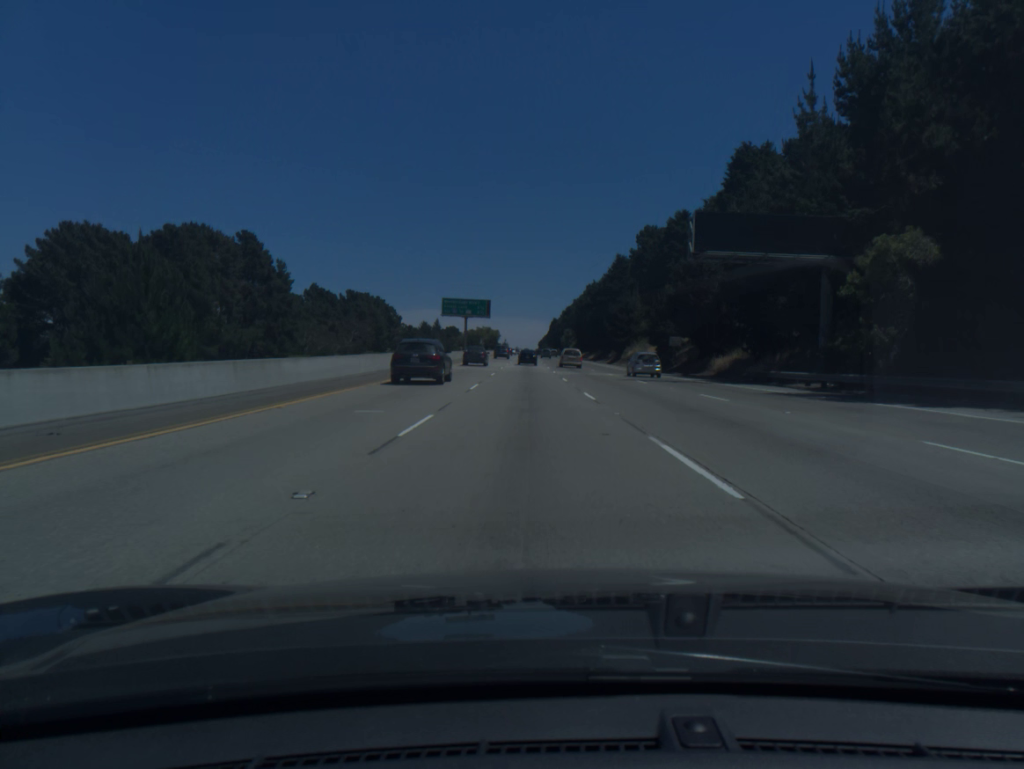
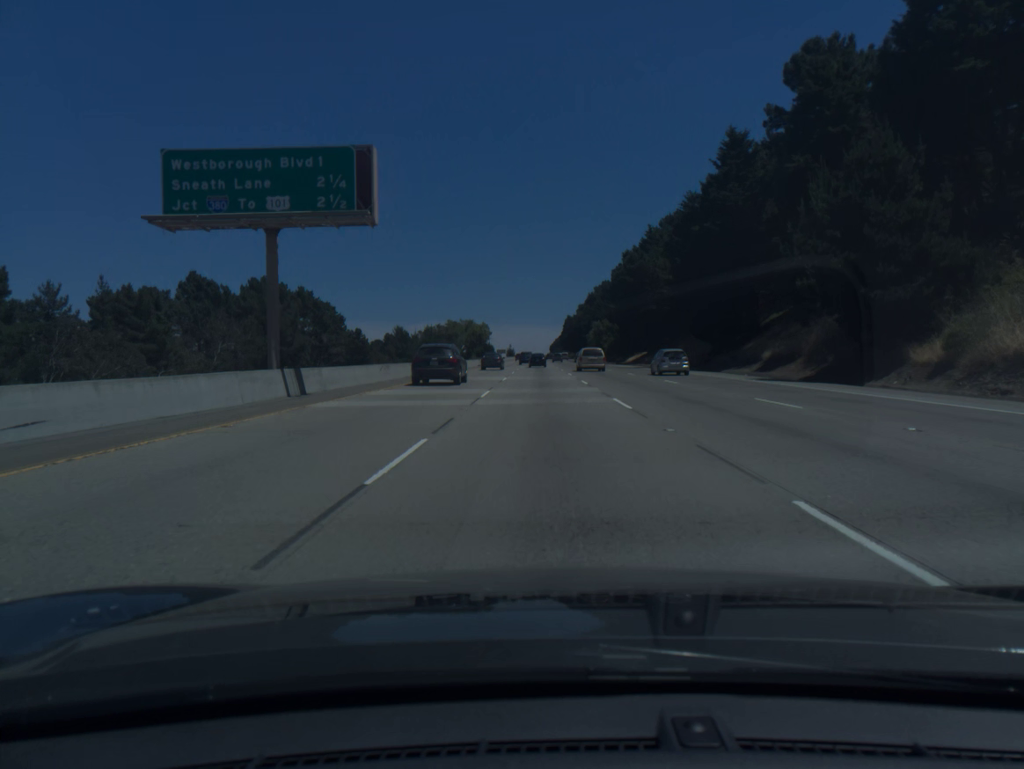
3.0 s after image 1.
(-2.0, +91.9) m; -1°
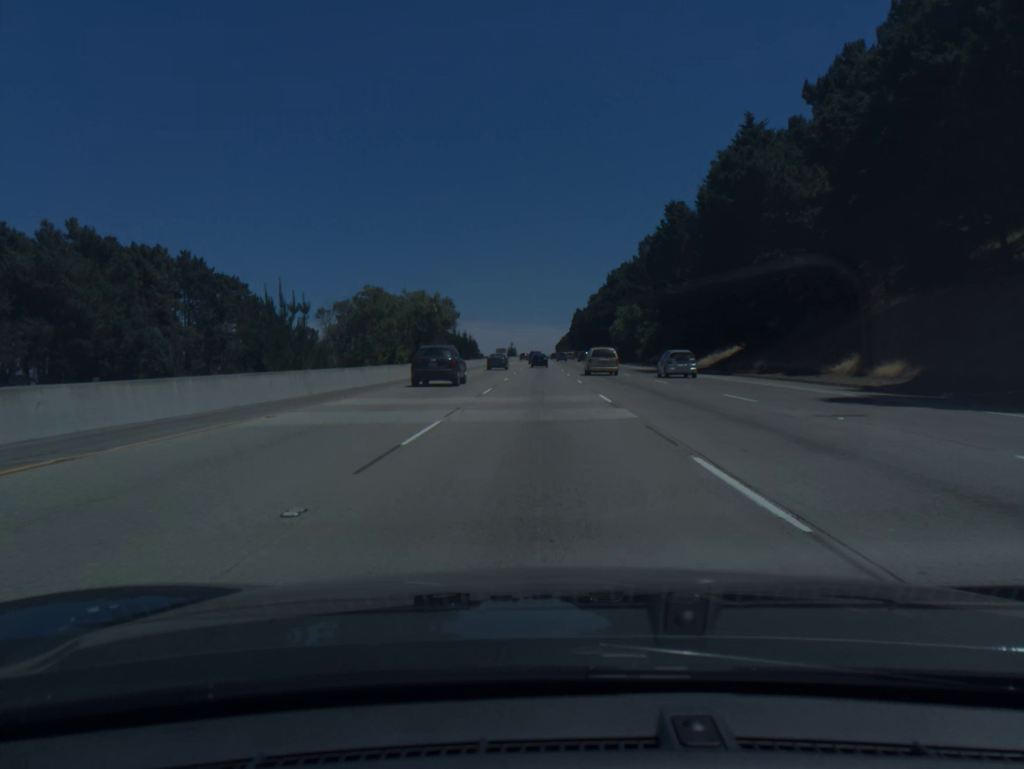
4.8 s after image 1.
(-0.1, +55.5) m; 0°
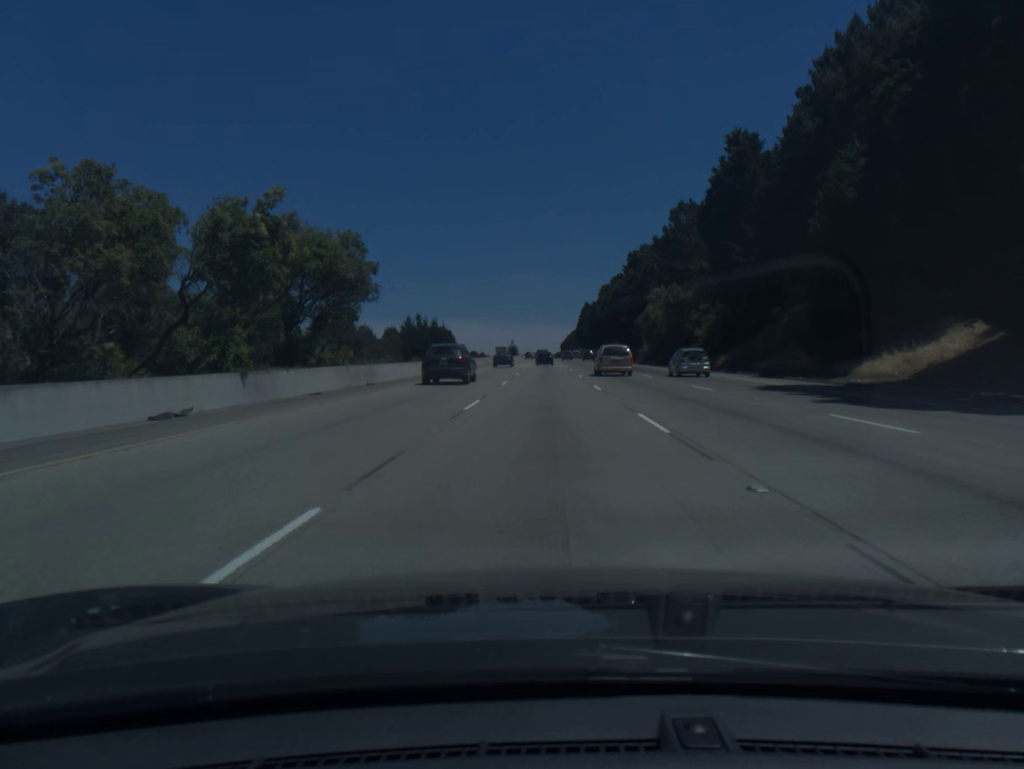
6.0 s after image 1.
(-0.1, +37.4) m; 0°
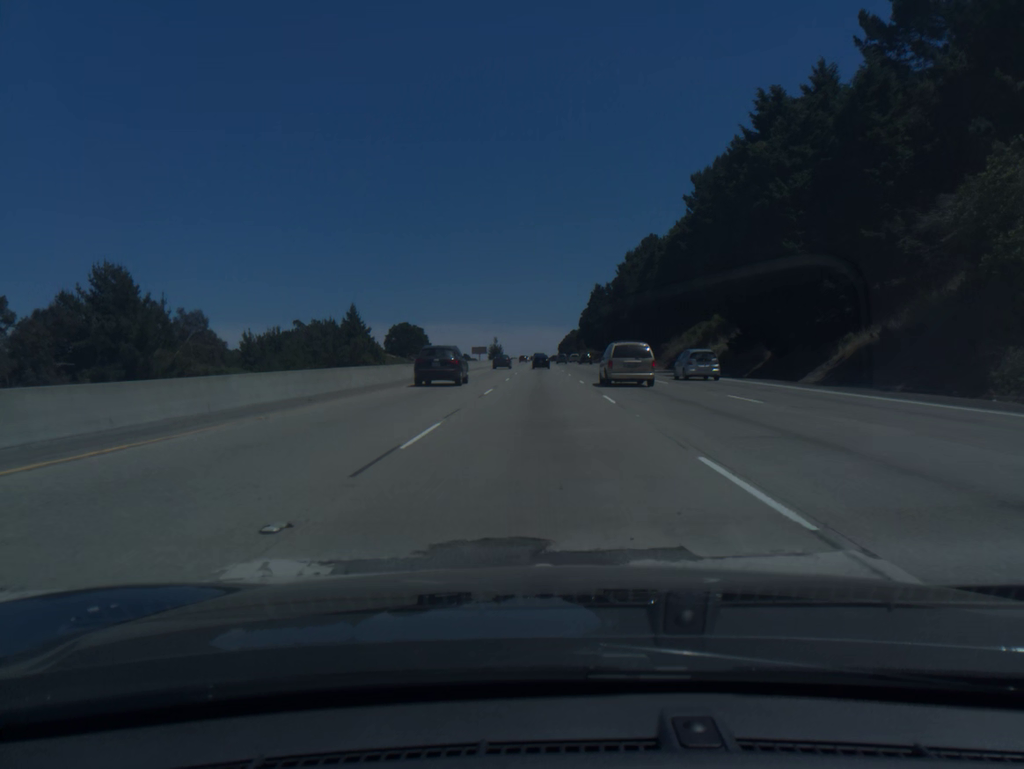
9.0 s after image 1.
(+0.5, +94.5) m; 0°
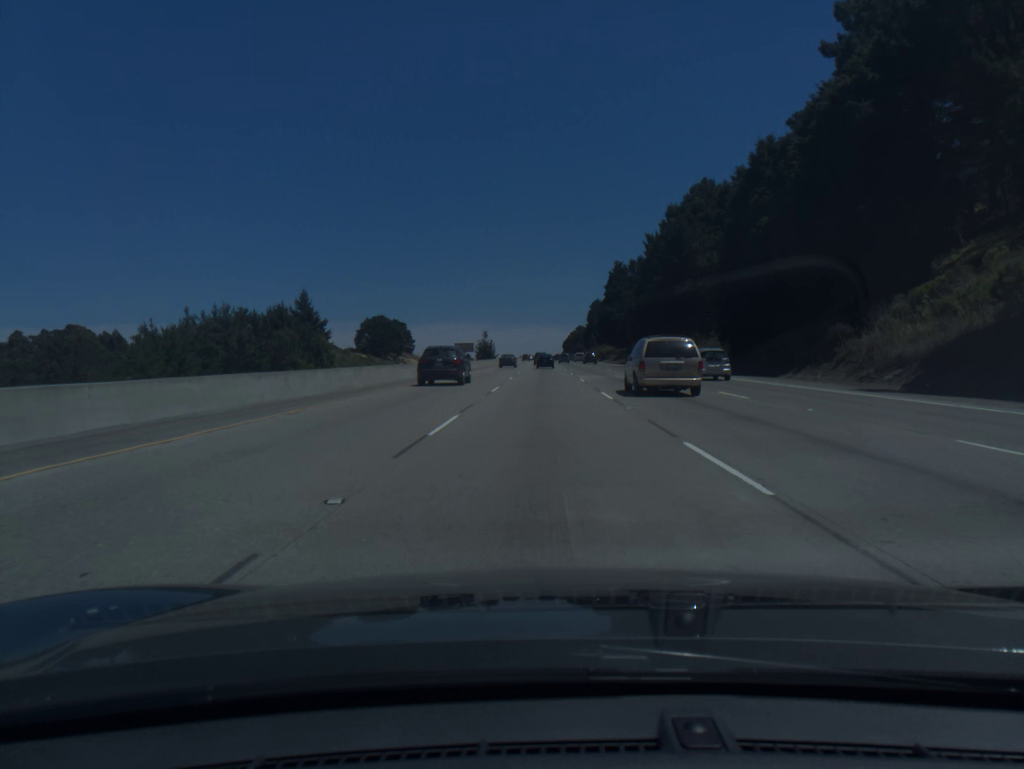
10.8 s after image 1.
(-0.1, +57.0) m; 0°
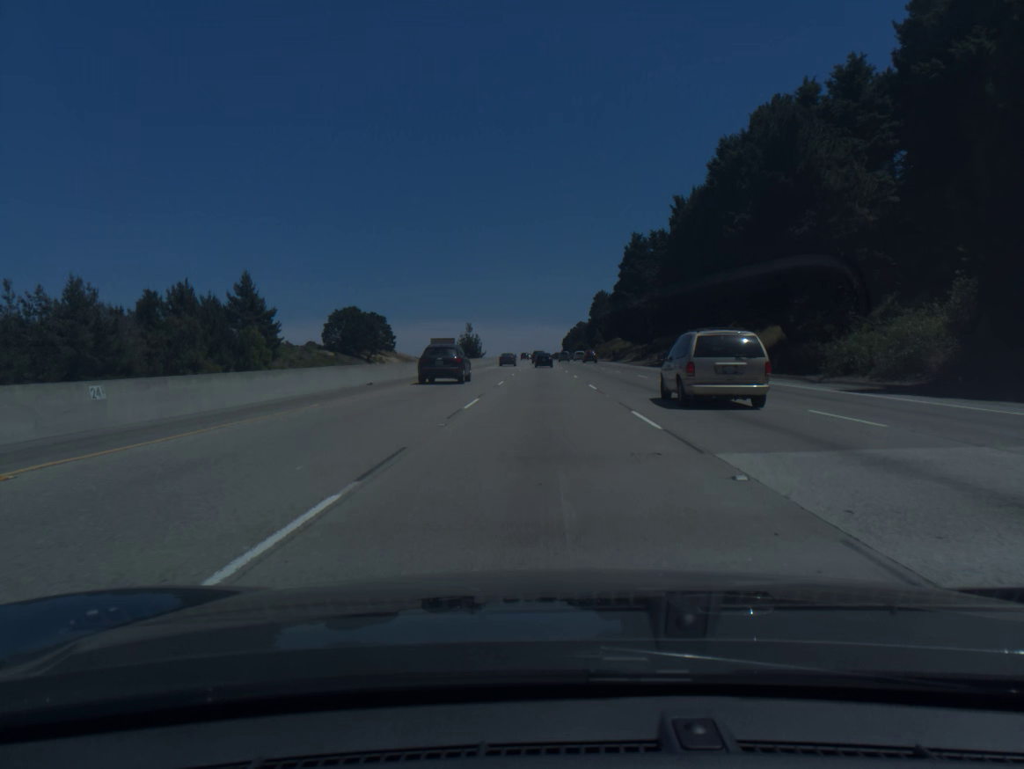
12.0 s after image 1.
(0.0, +38.1) m; 0°
